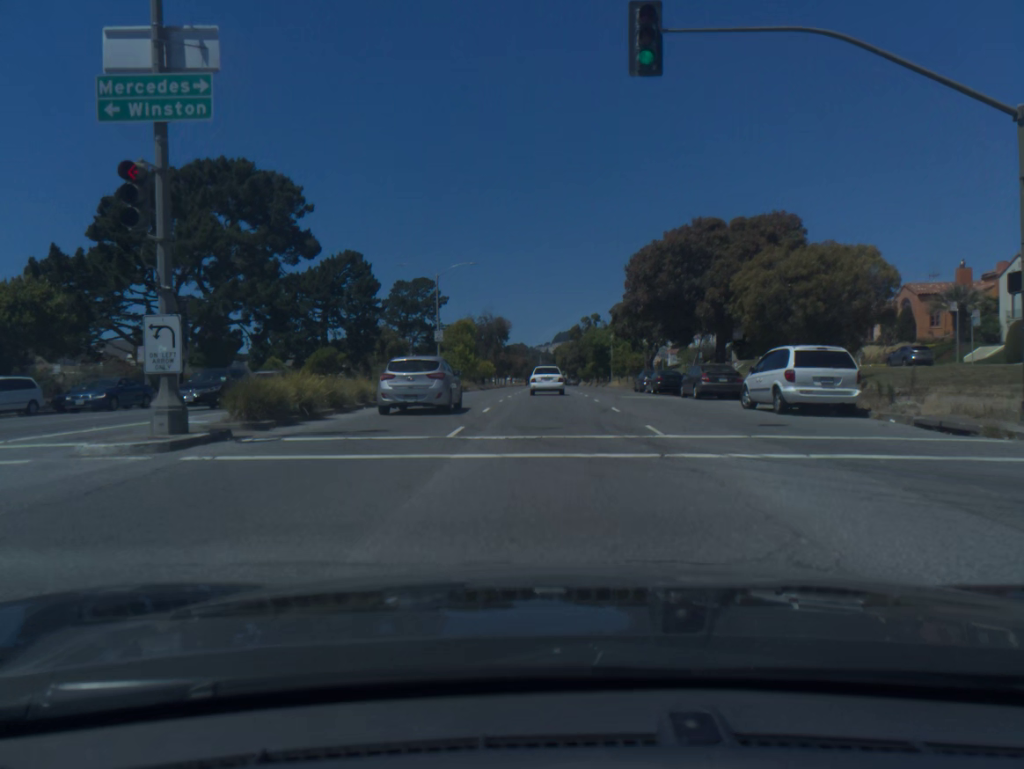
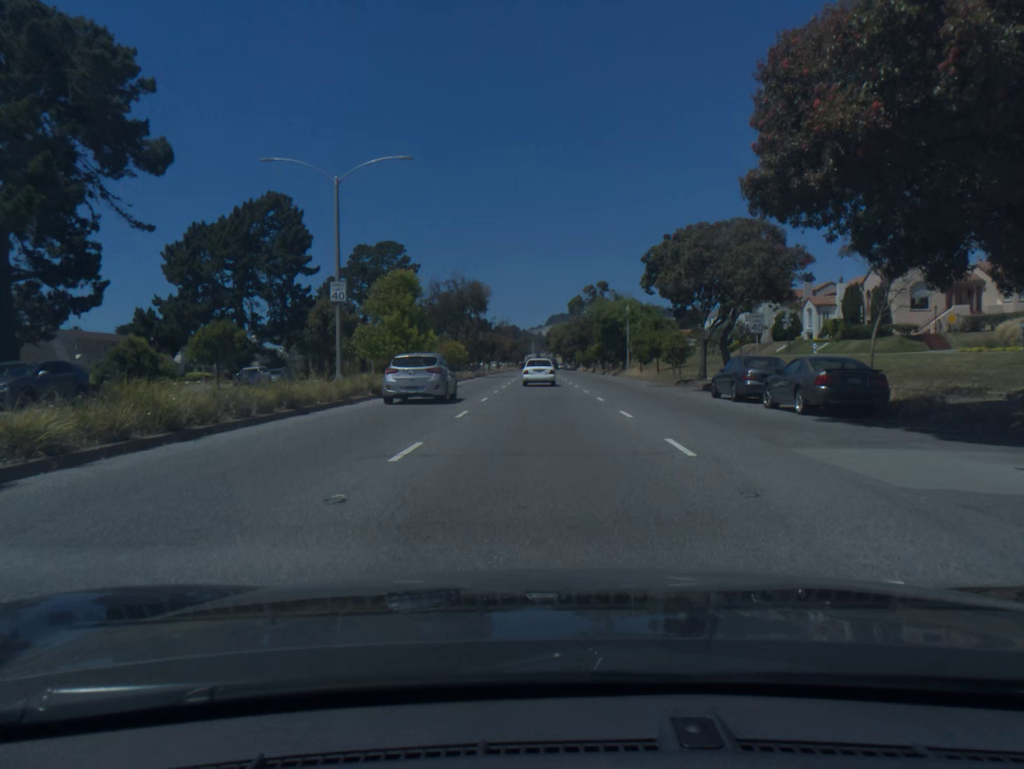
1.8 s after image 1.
(+0.1, +25.9) m; 0°
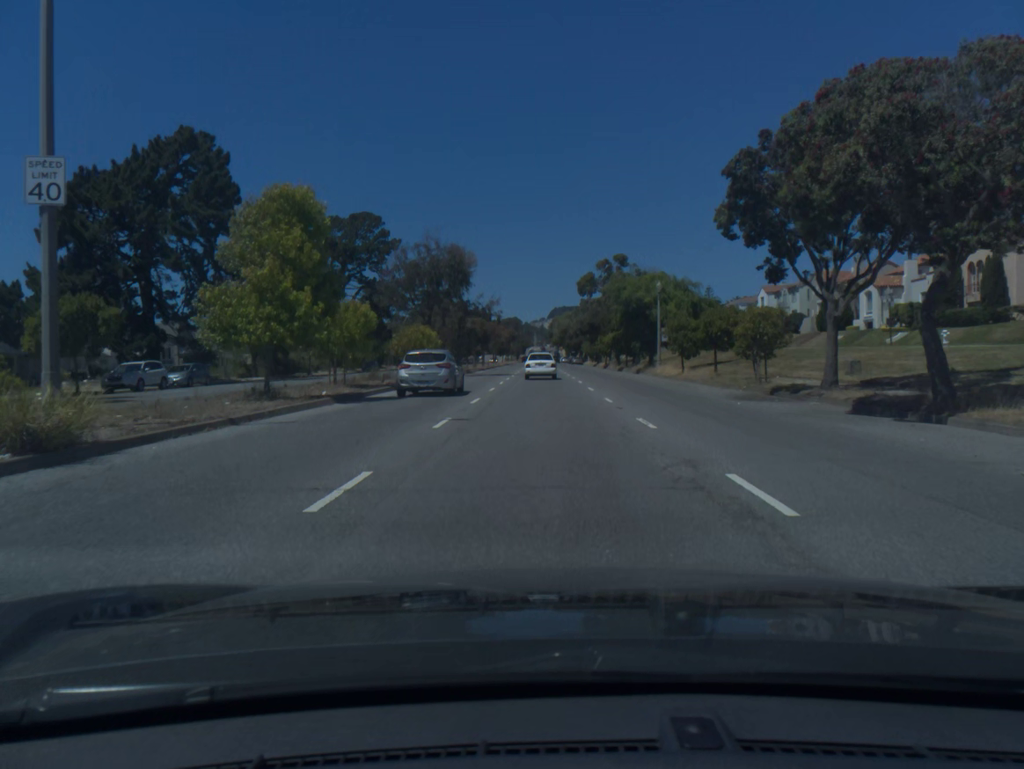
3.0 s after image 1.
(-0.1, +18.0) m; 0°
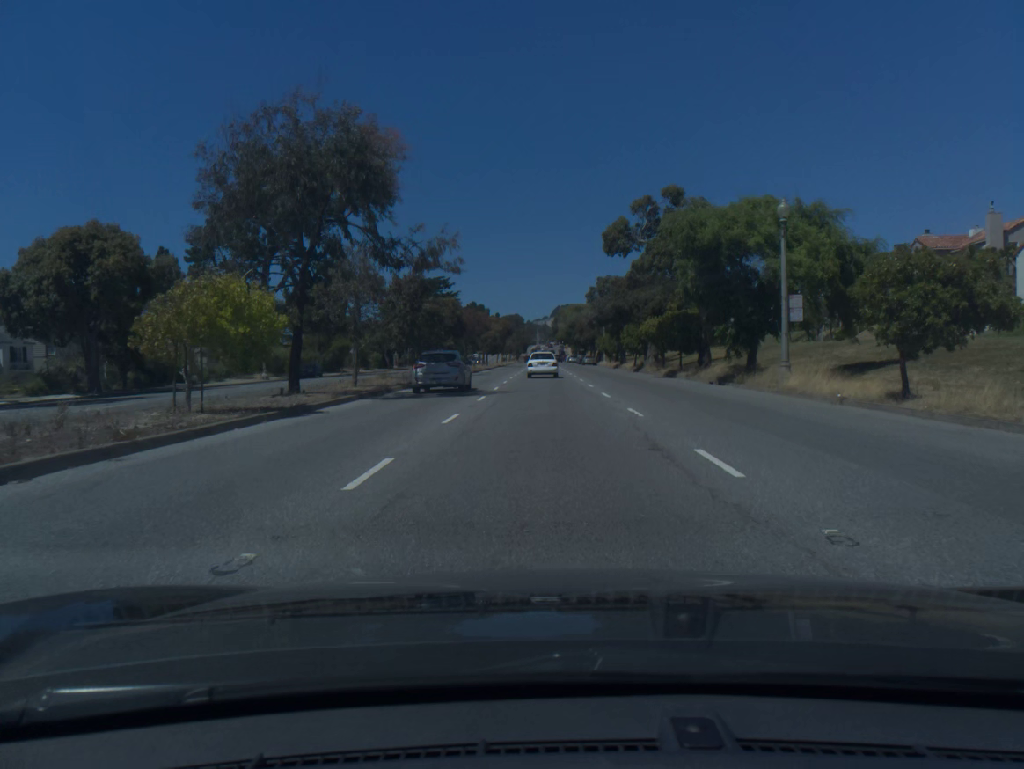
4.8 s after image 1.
(0.0, +27.9) m; 0°
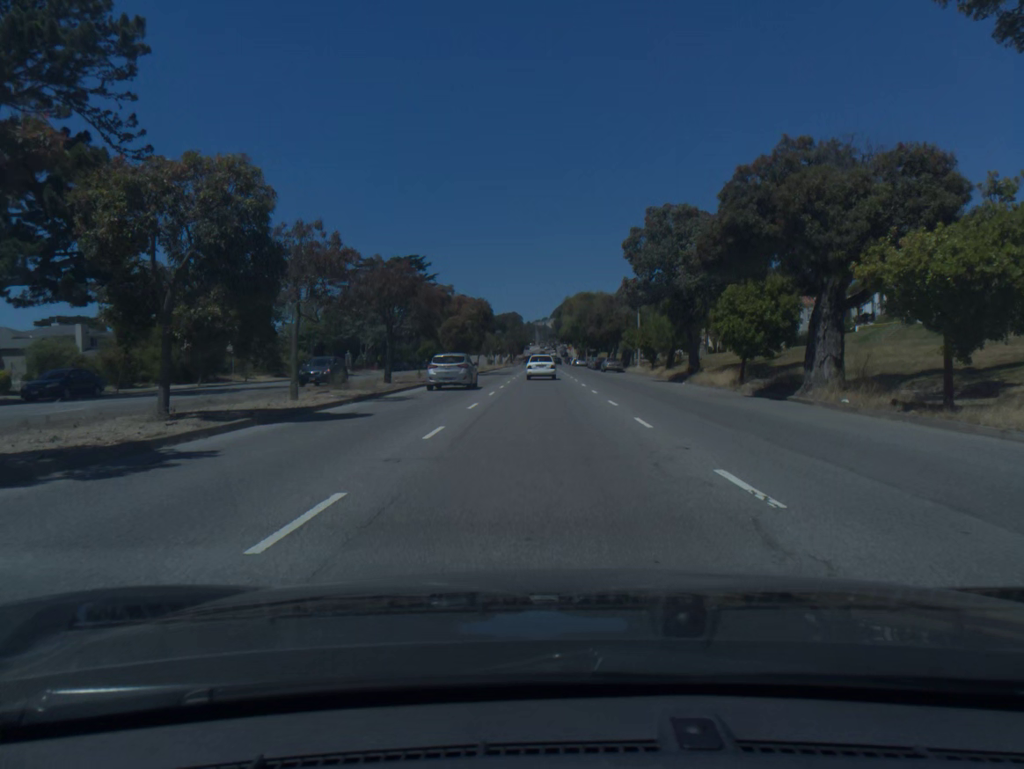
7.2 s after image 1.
(0.0, +38.5) m; 0°
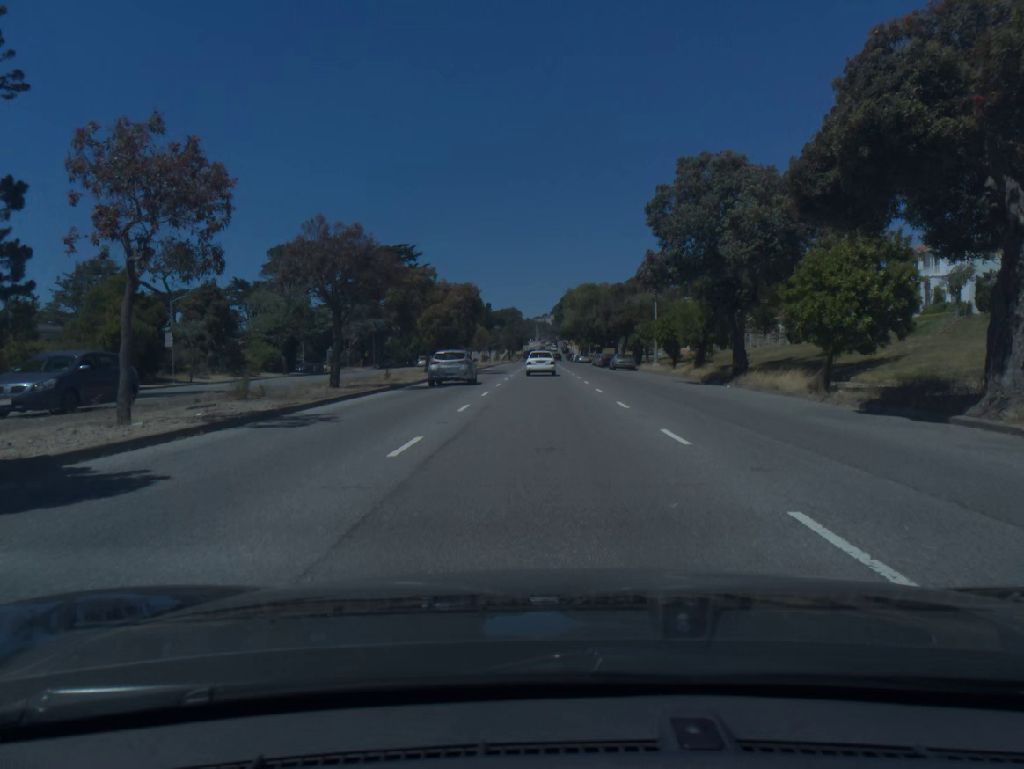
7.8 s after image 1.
(0.0, +9.9) m; 0°
